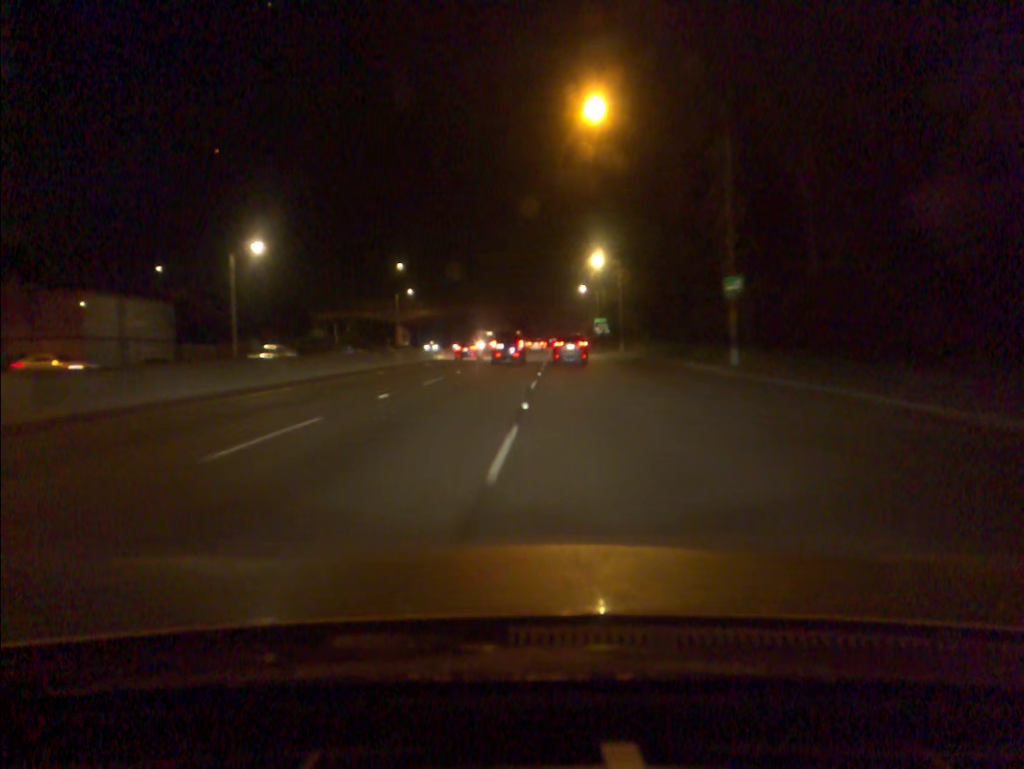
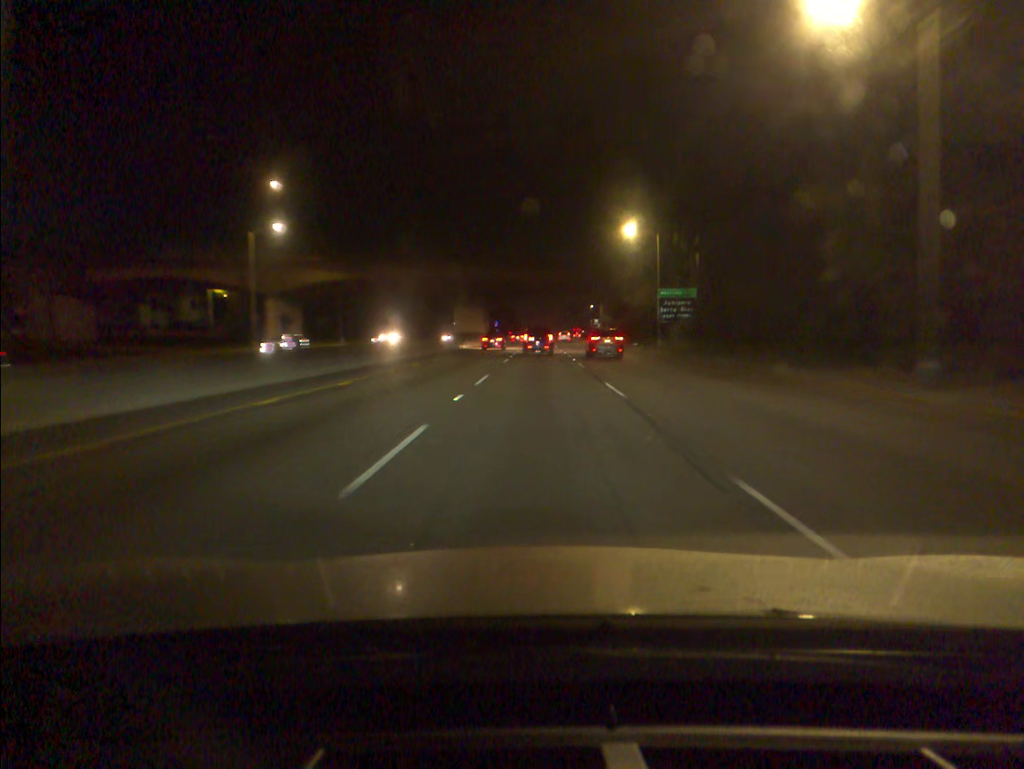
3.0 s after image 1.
(+0.1, +61.7) m; +1°
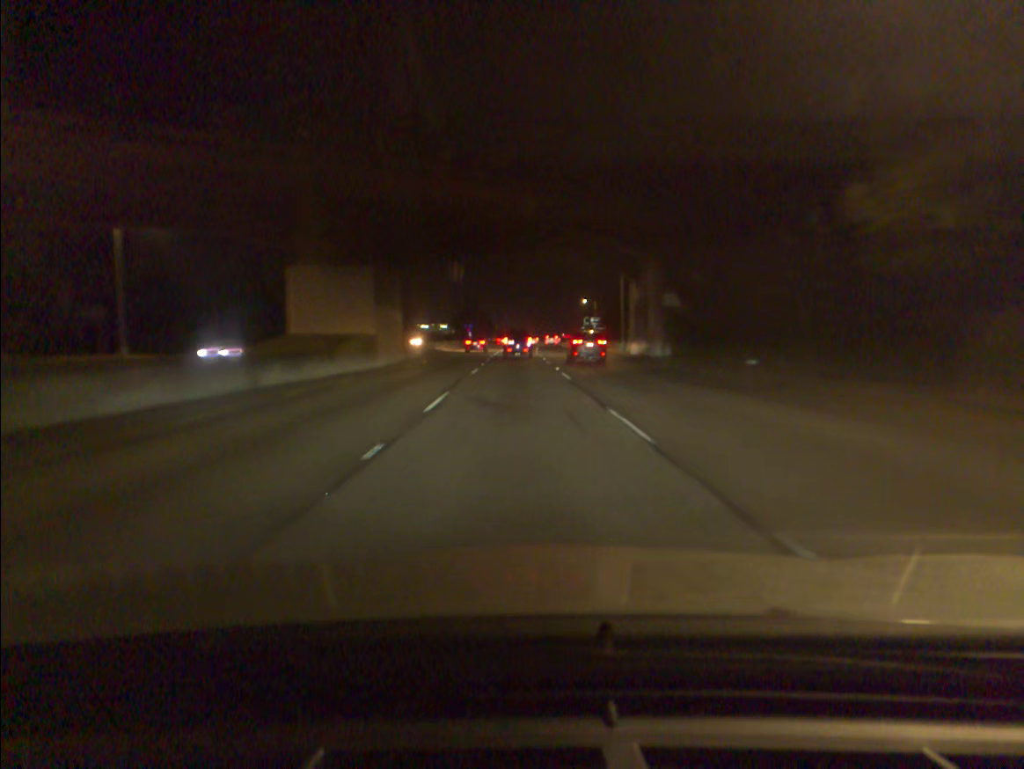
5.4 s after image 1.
(+1.2, +51.3) m; +2°
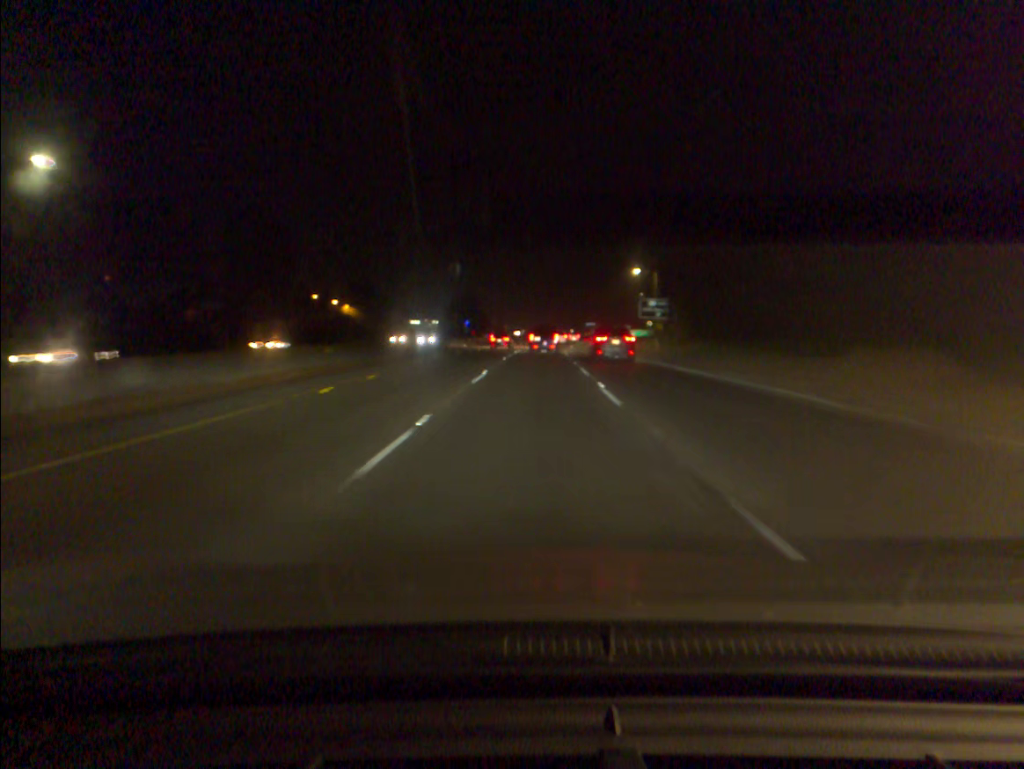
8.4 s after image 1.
(0.0, +65.6) m; 0°
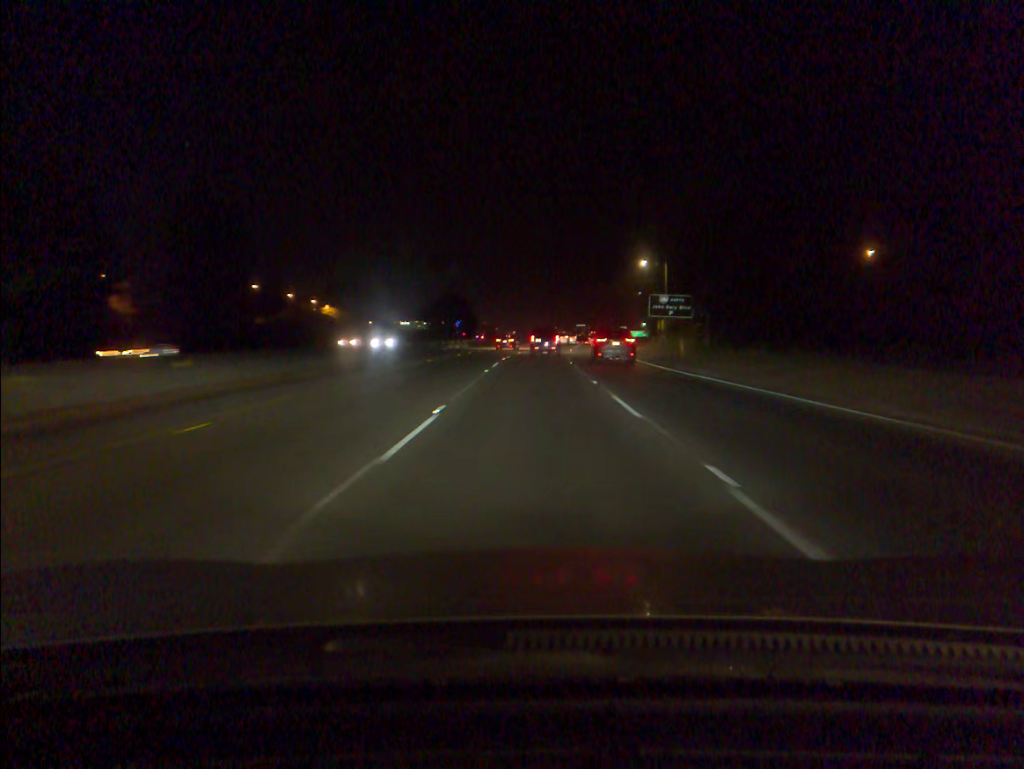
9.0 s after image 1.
(+0.1, +13.2) m; +1°
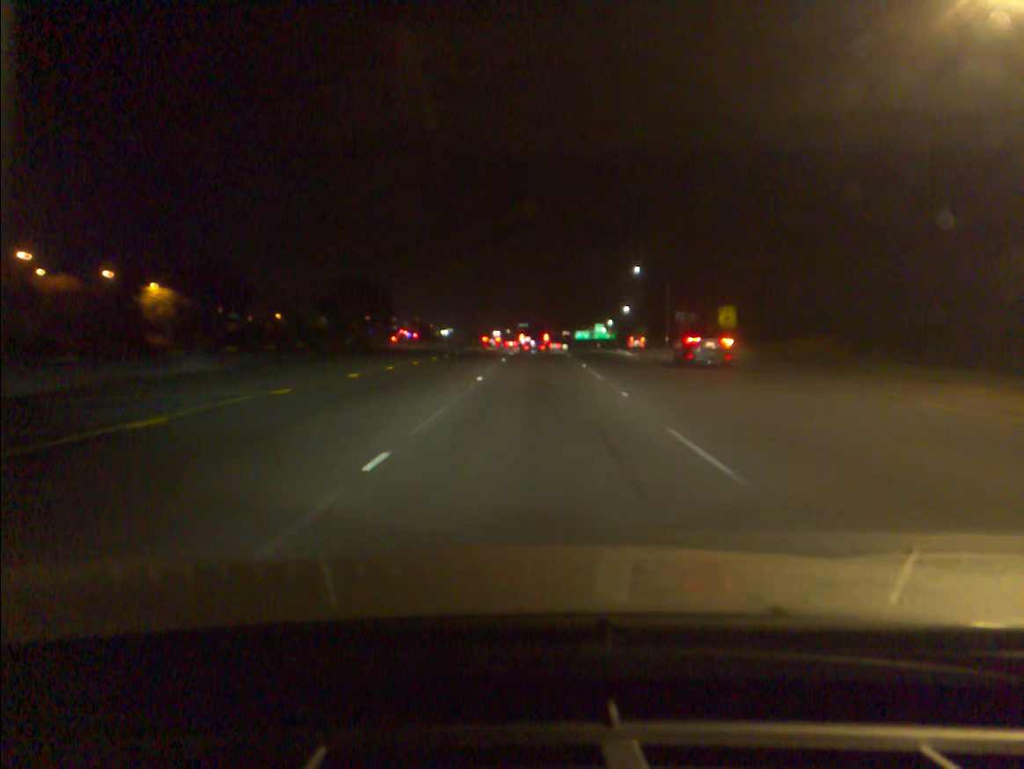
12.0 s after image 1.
(+2.0, +66.3) m; +4°
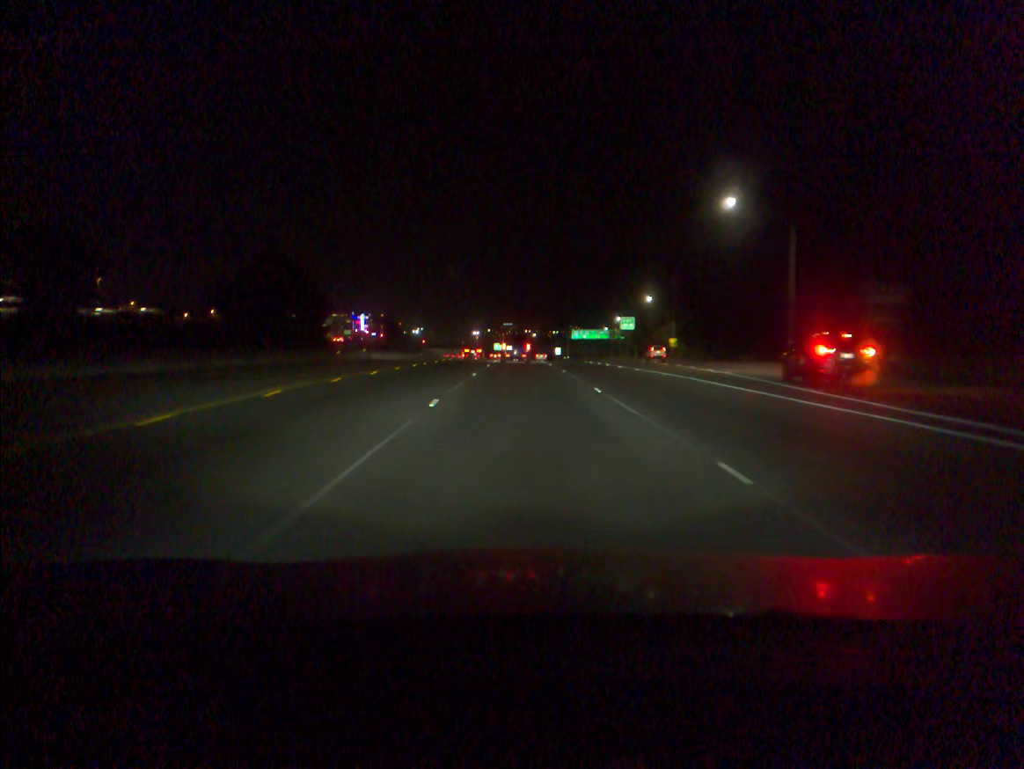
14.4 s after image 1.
(+1.0, +53.6) m; +1°
